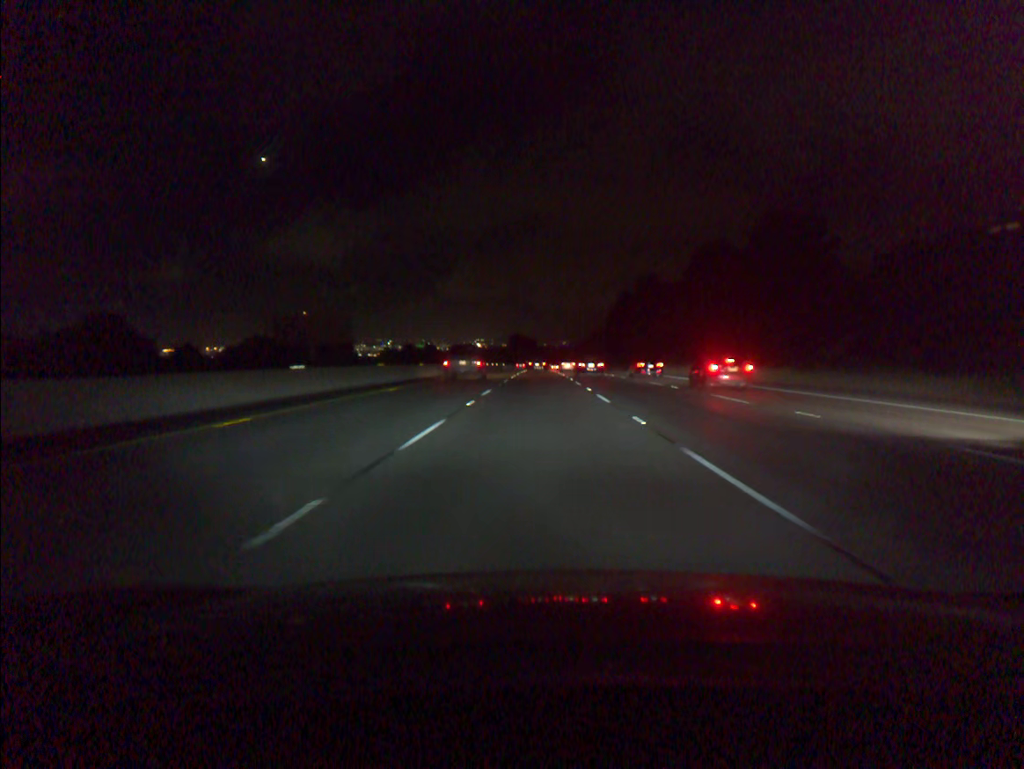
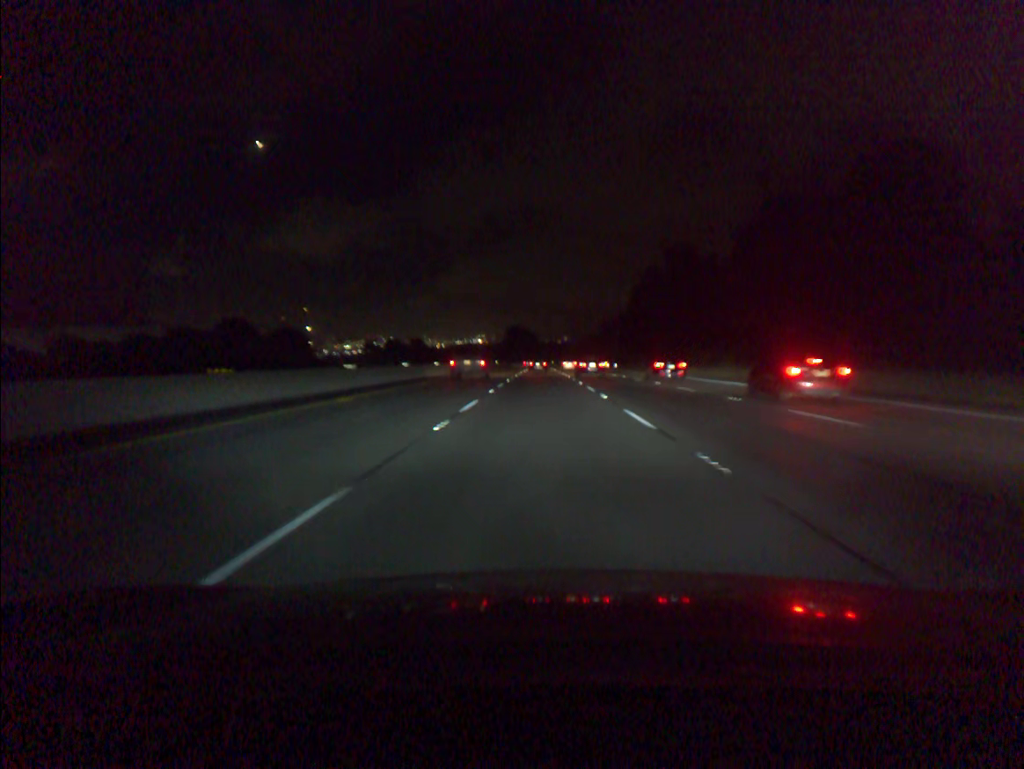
(-0.1, +36.8) m; 0°
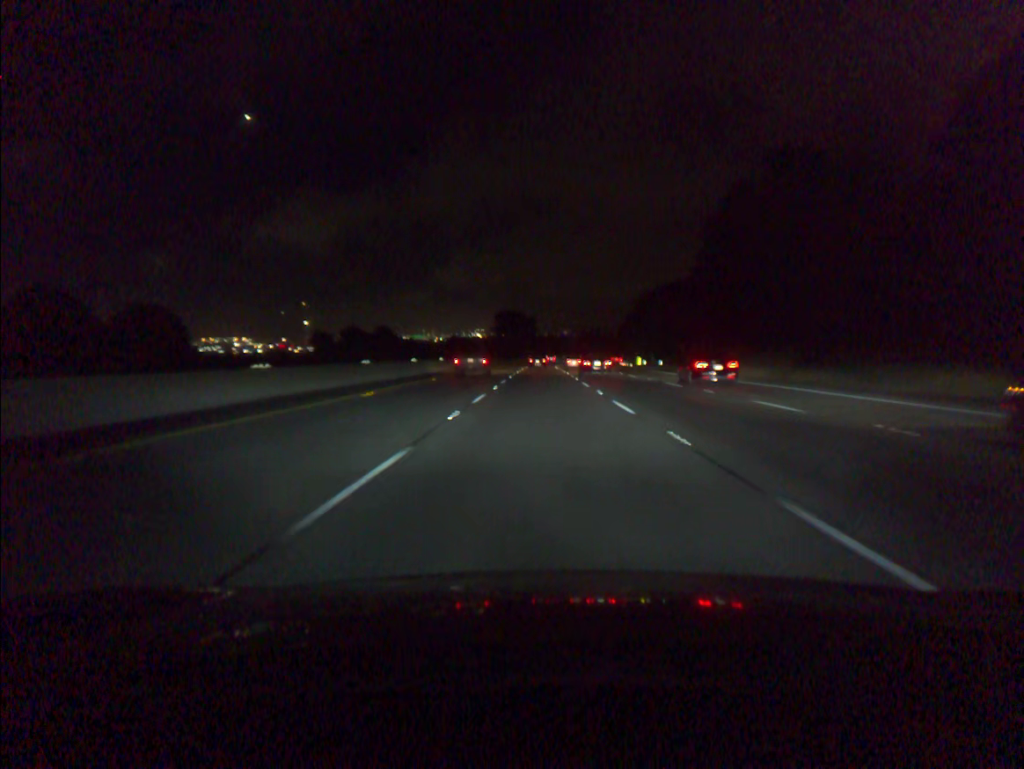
(0.0, +55.3) m; 0°
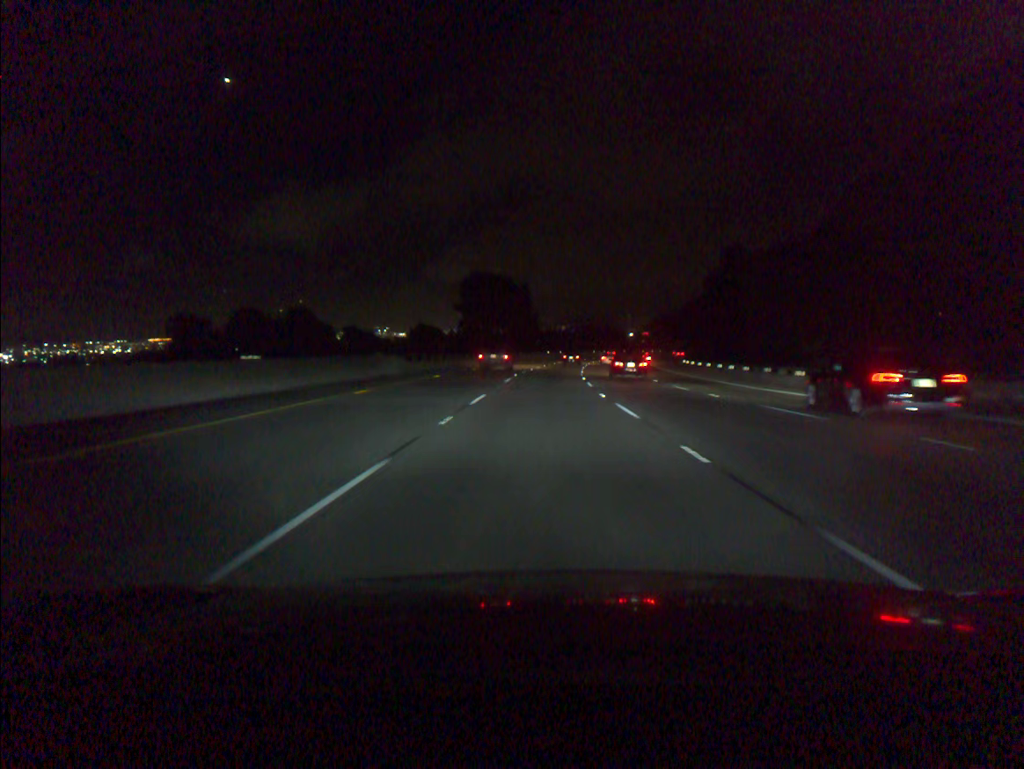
(+0.1, +74.1) m; 0°
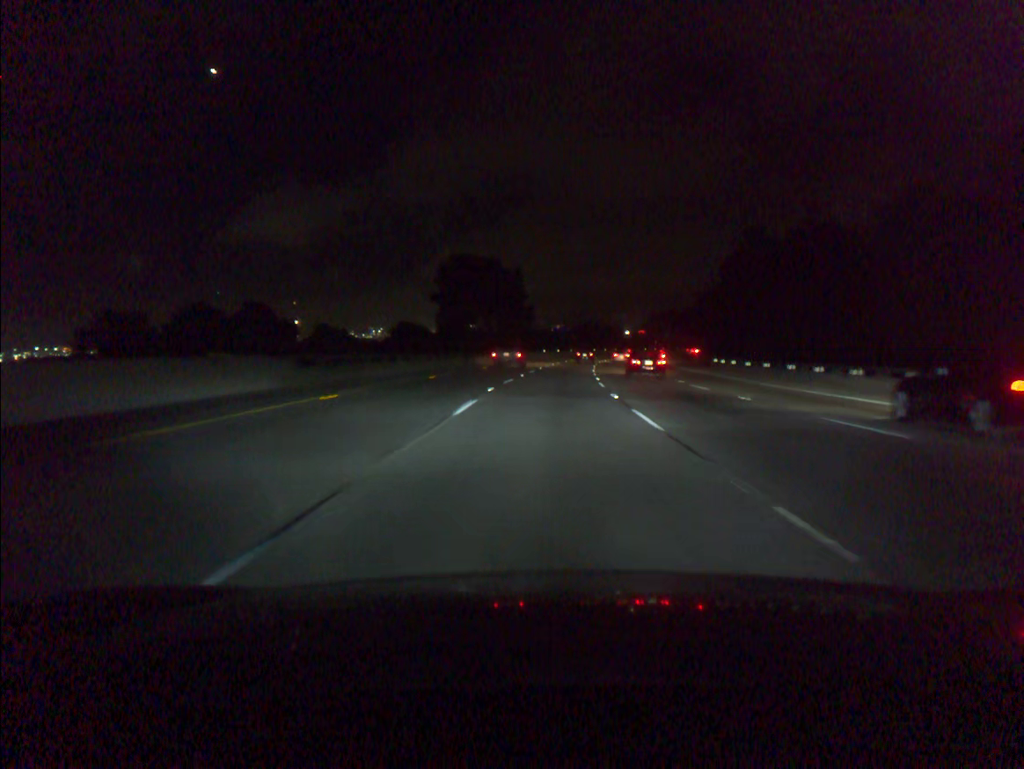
(0.0, +18.5) m; 0°
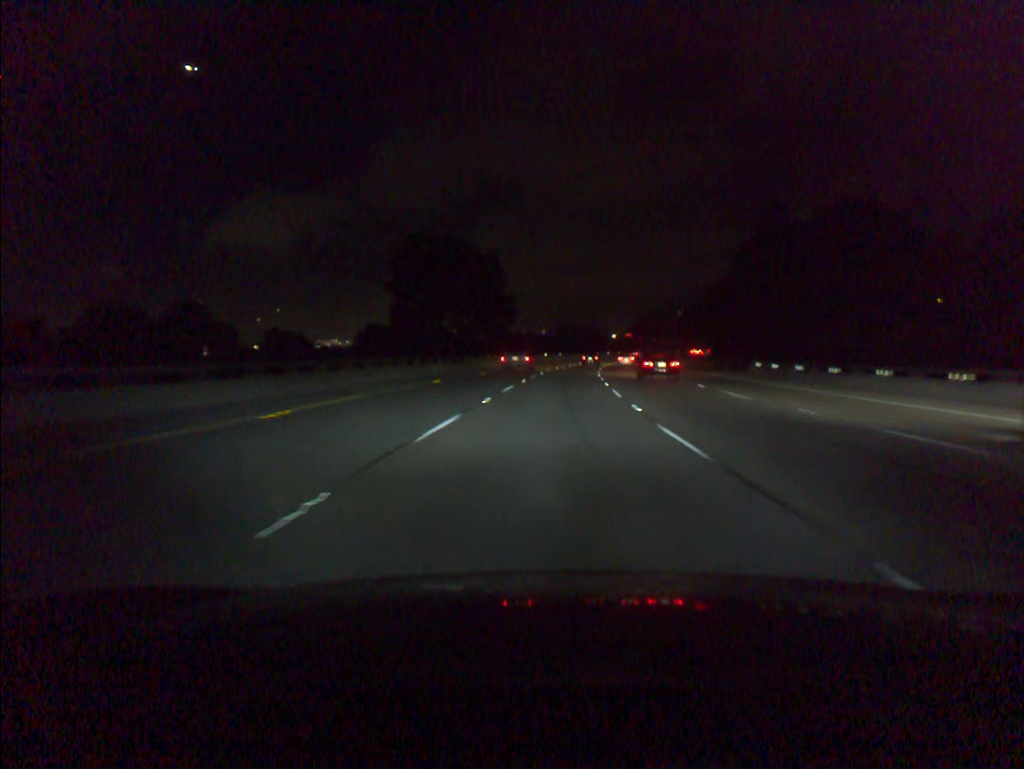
(+0.1, +18.5) m; +1°
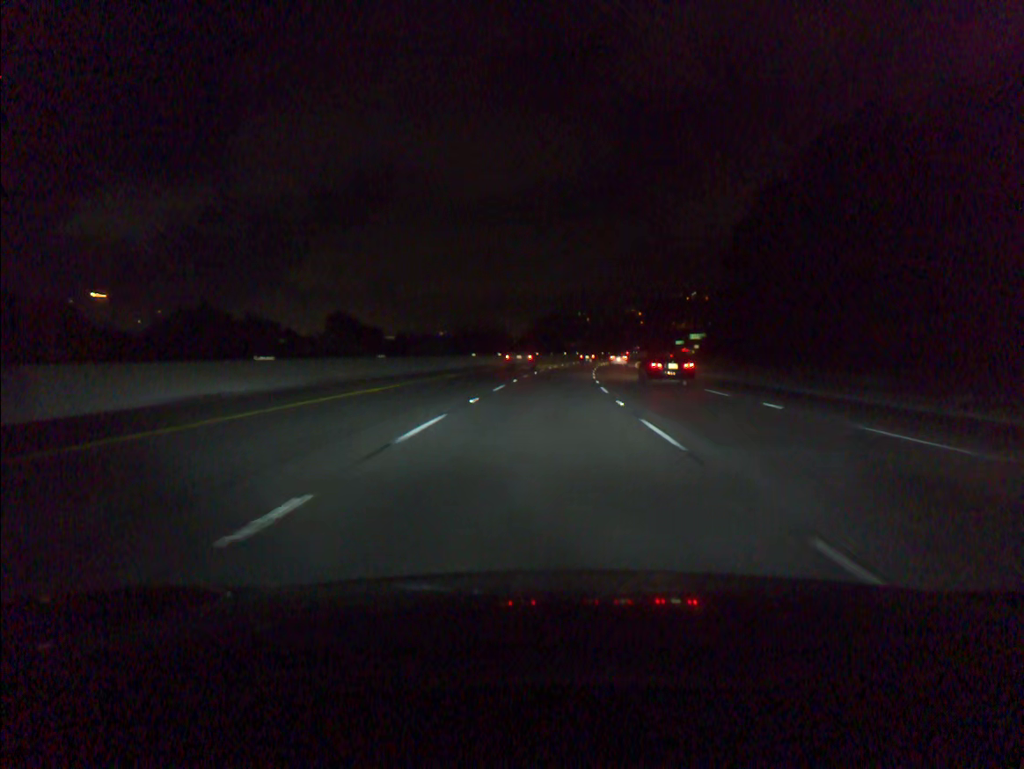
(+6.2, +92.2) m; +7°
